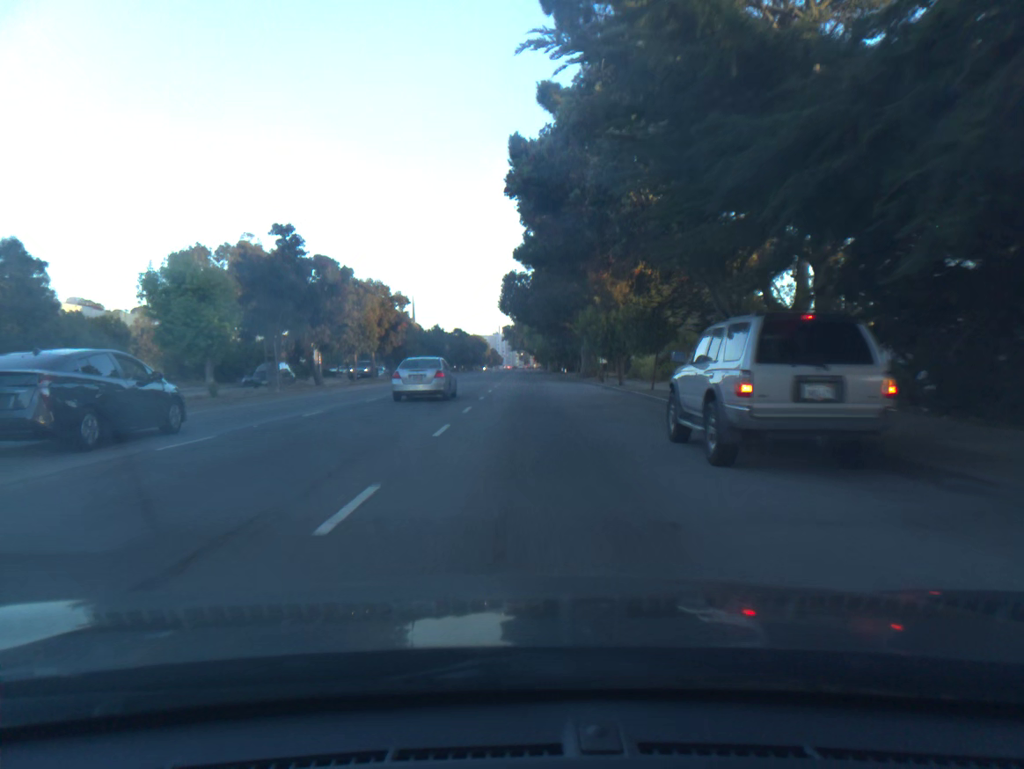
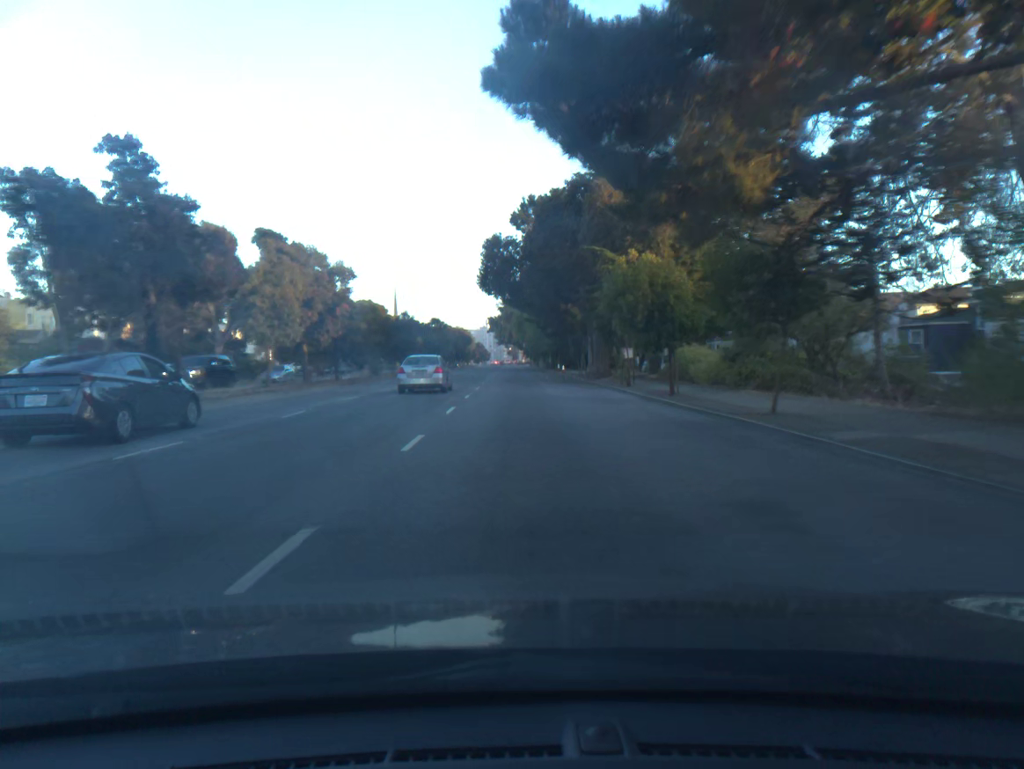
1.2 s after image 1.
(+0.1, +15.4) m; +1°
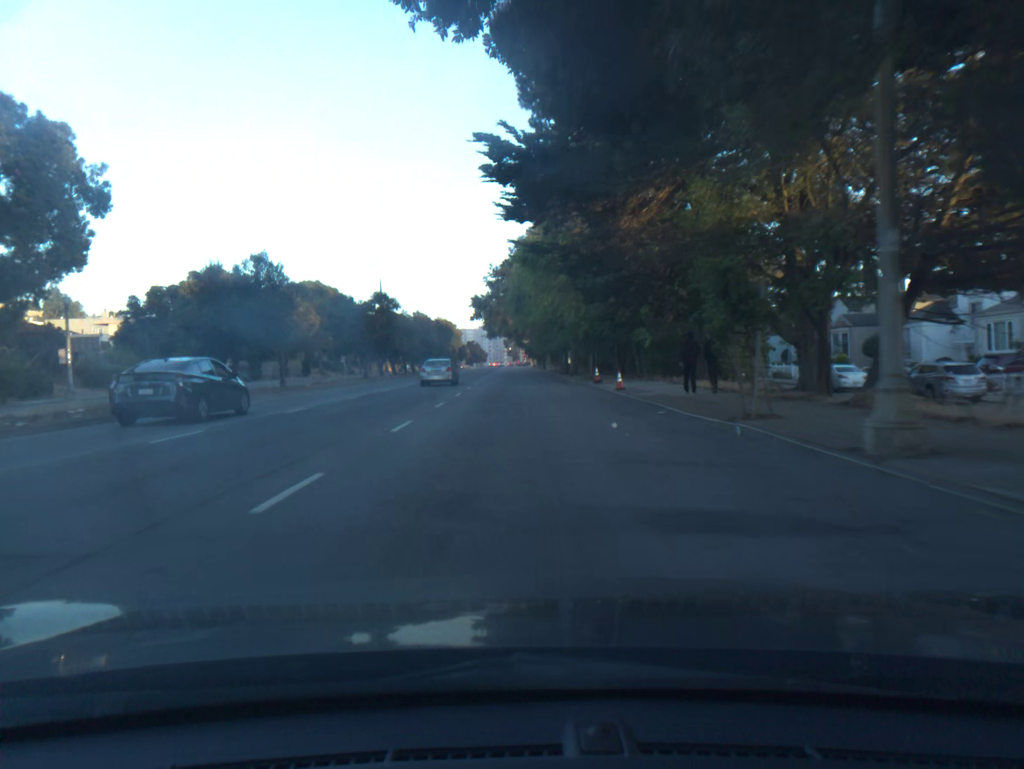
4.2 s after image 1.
(-0.1, +40.2) m; -1°
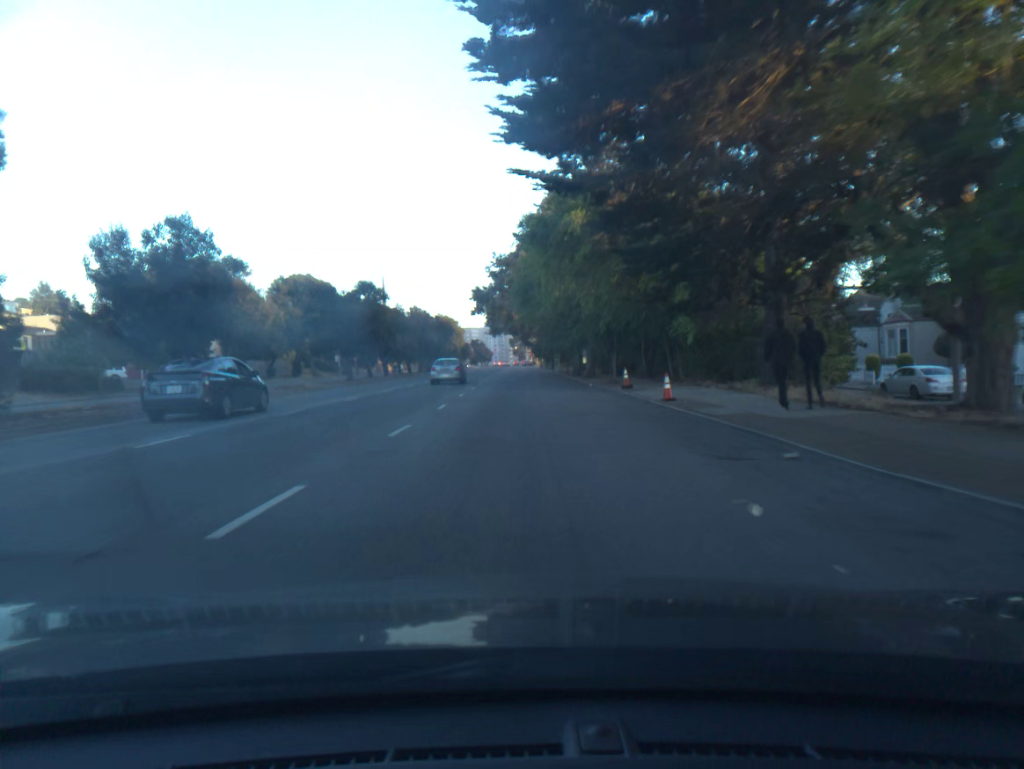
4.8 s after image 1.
(0.0, +8.3) m; 0°
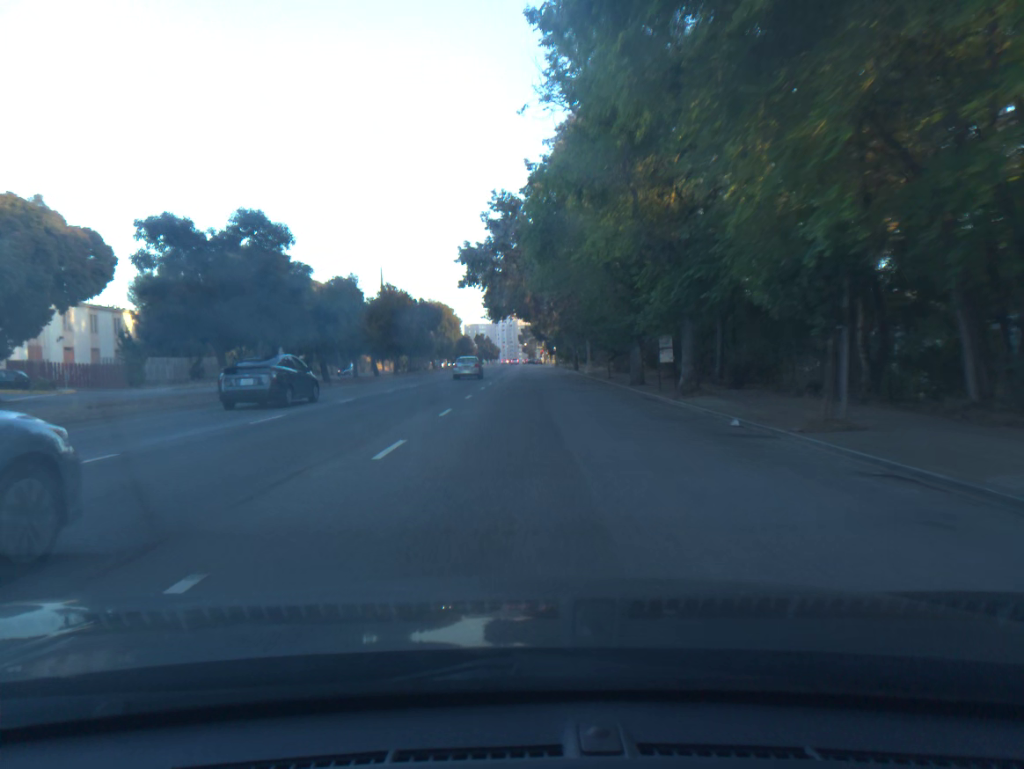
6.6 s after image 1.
(-0.1, +25.1) m; 0°
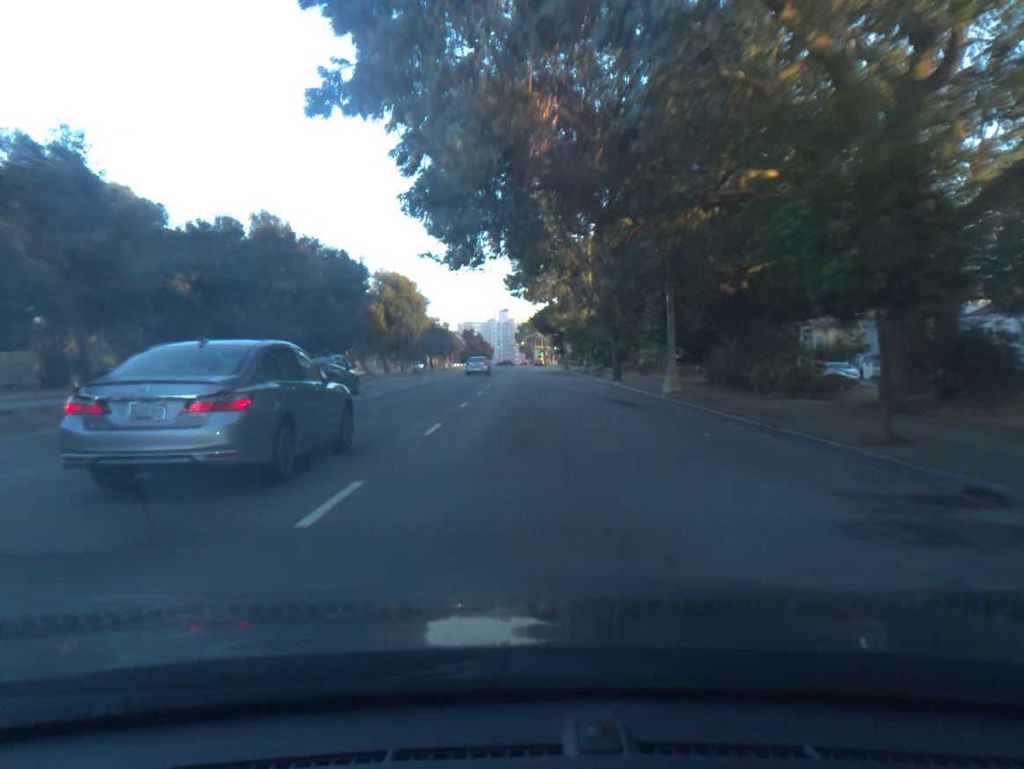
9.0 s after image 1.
(+0.1, +32.6) m; 0°
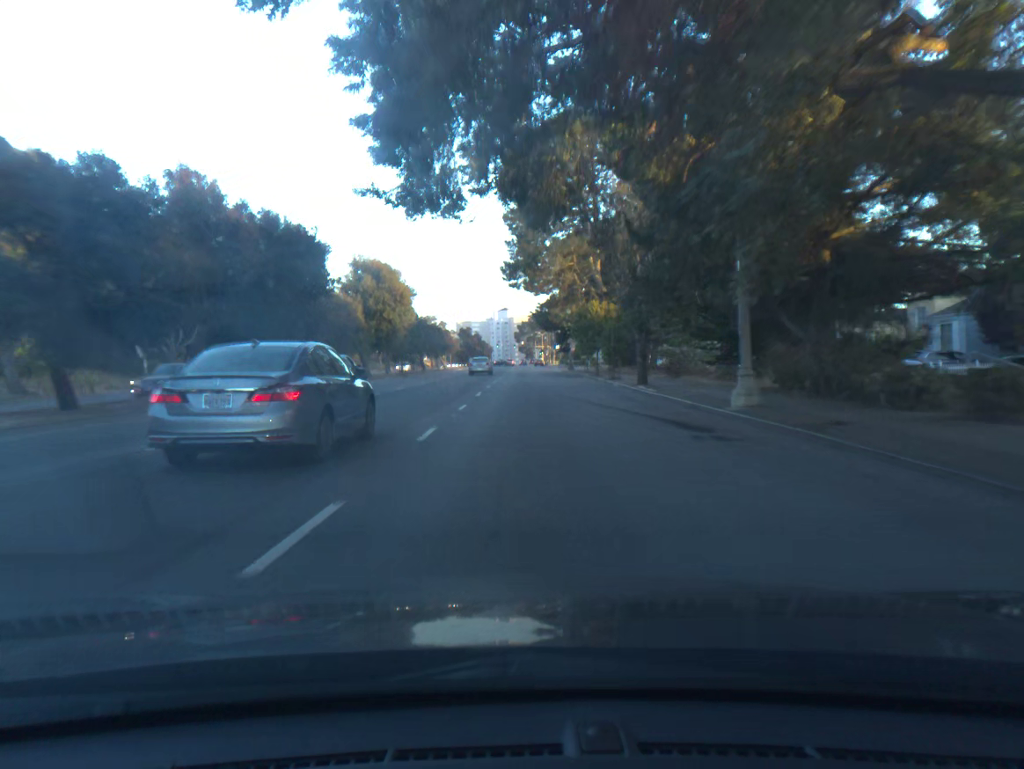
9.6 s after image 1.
(0.0, +8.3) m; 0°
